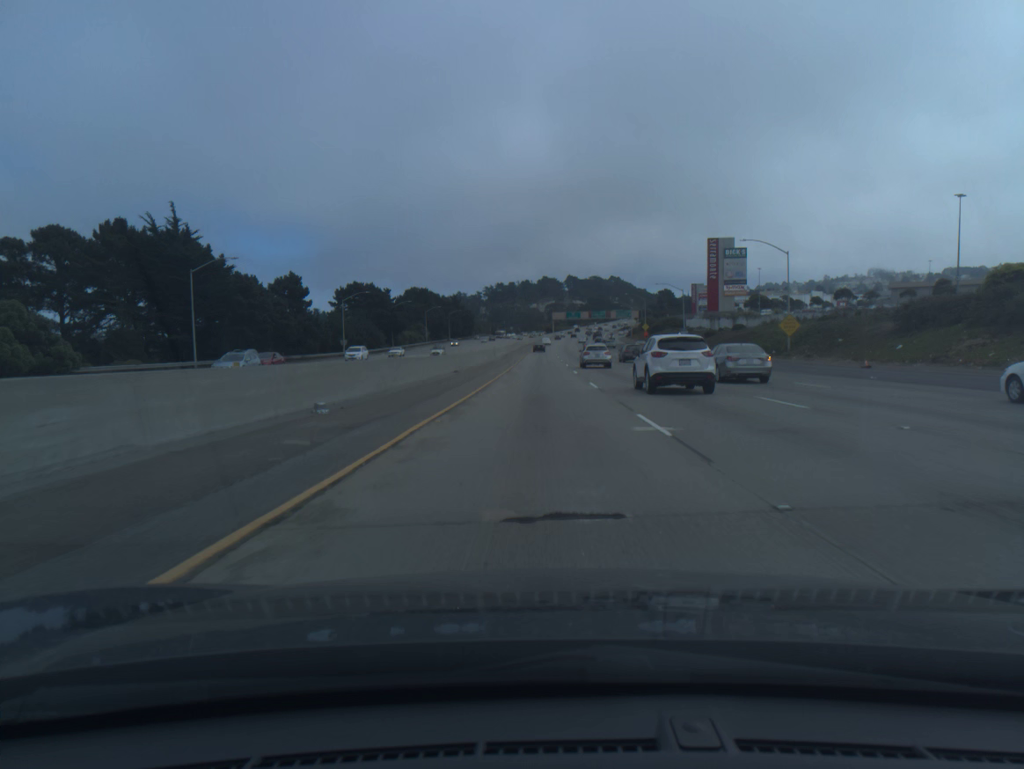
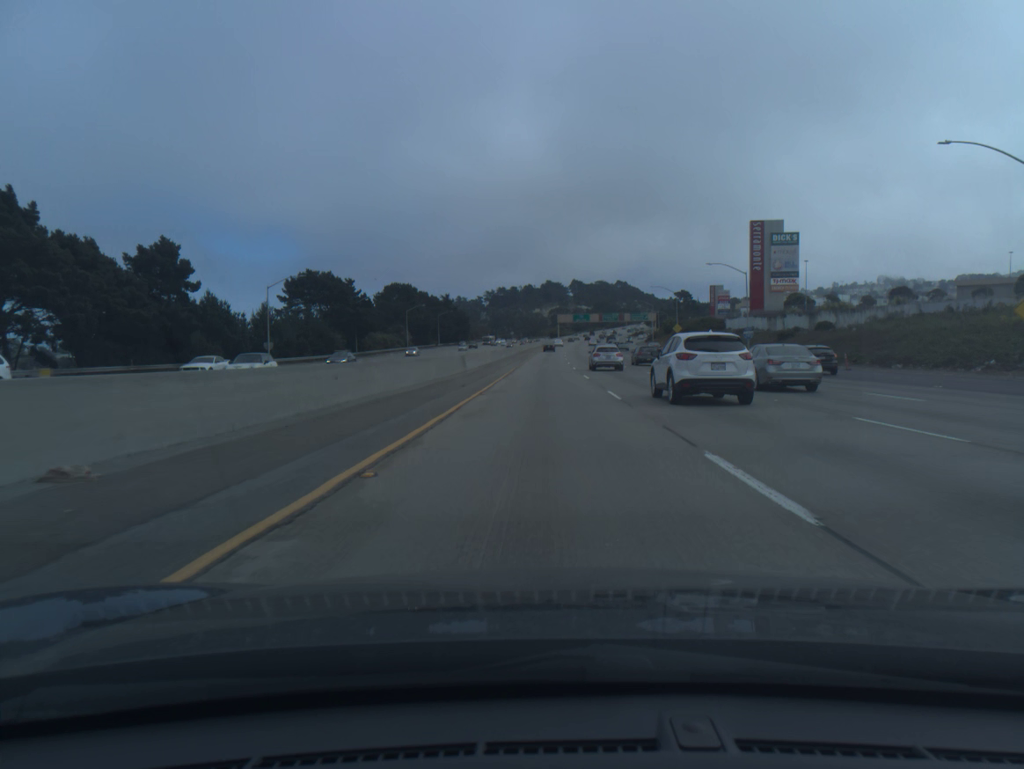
(-0.1, +35.1) m; 0°
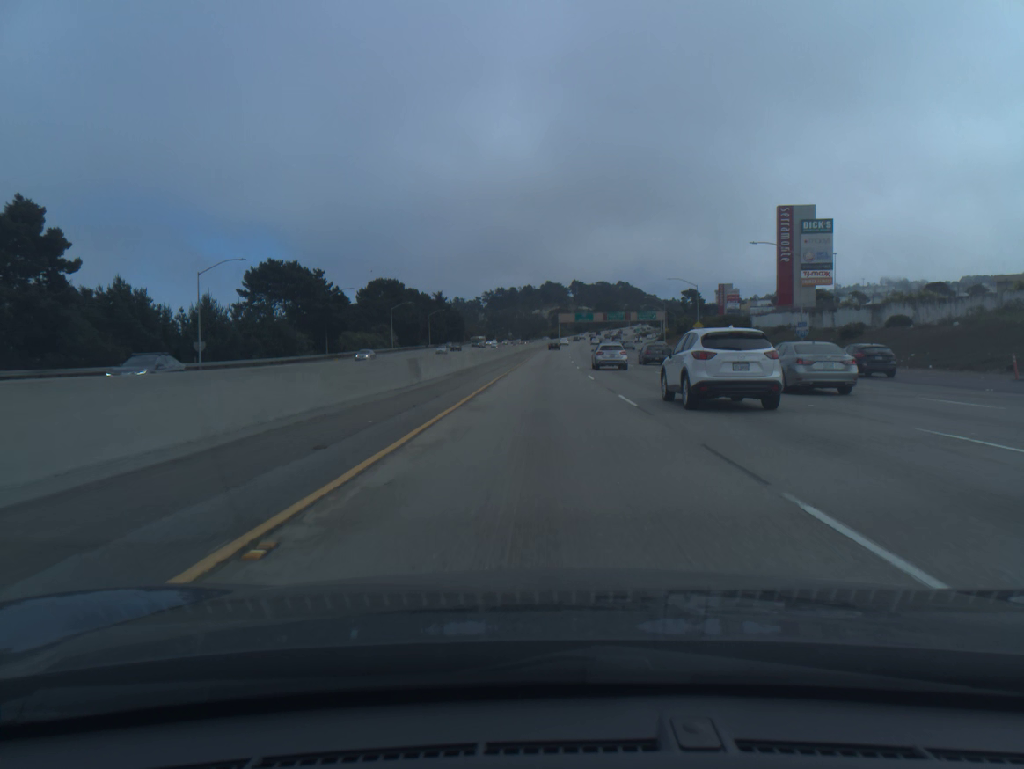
(0.0, +17.8) m; 0°
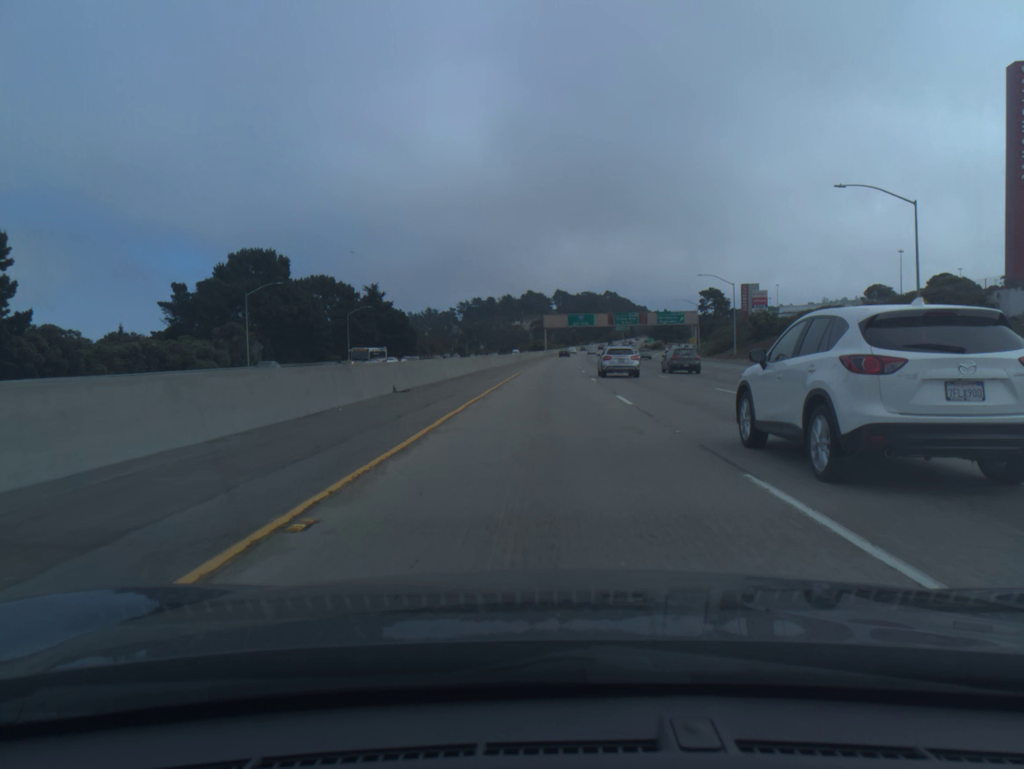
(+0.6, +72.1) m; +1°
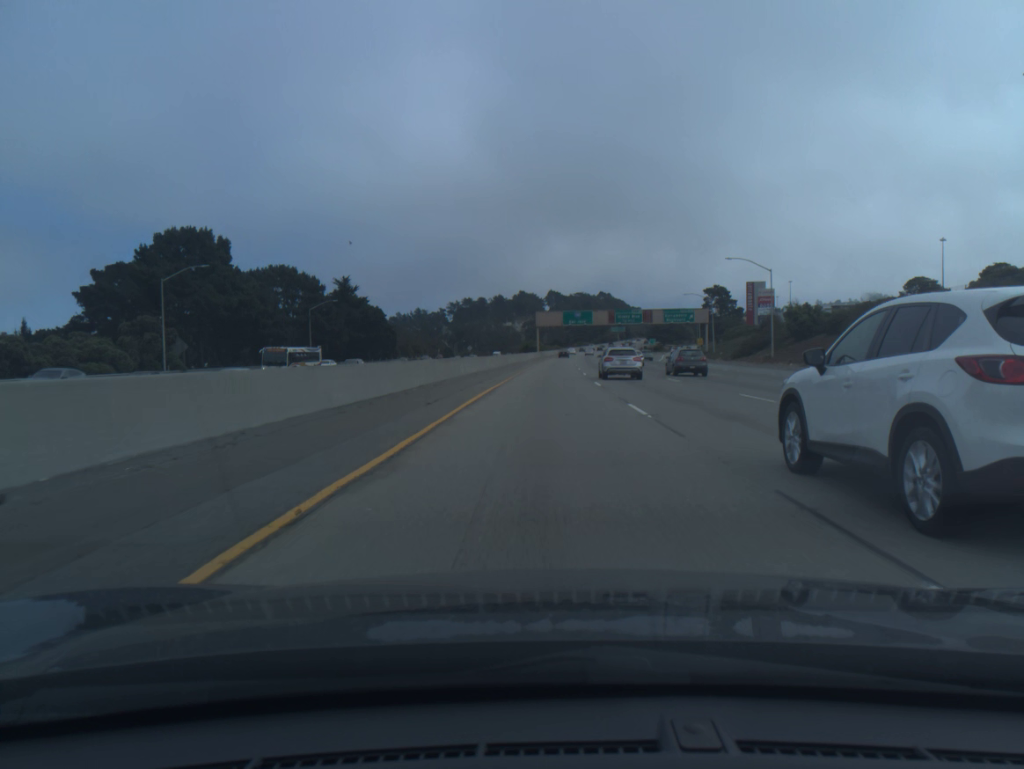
(+0.1, +18.3) m; +1°
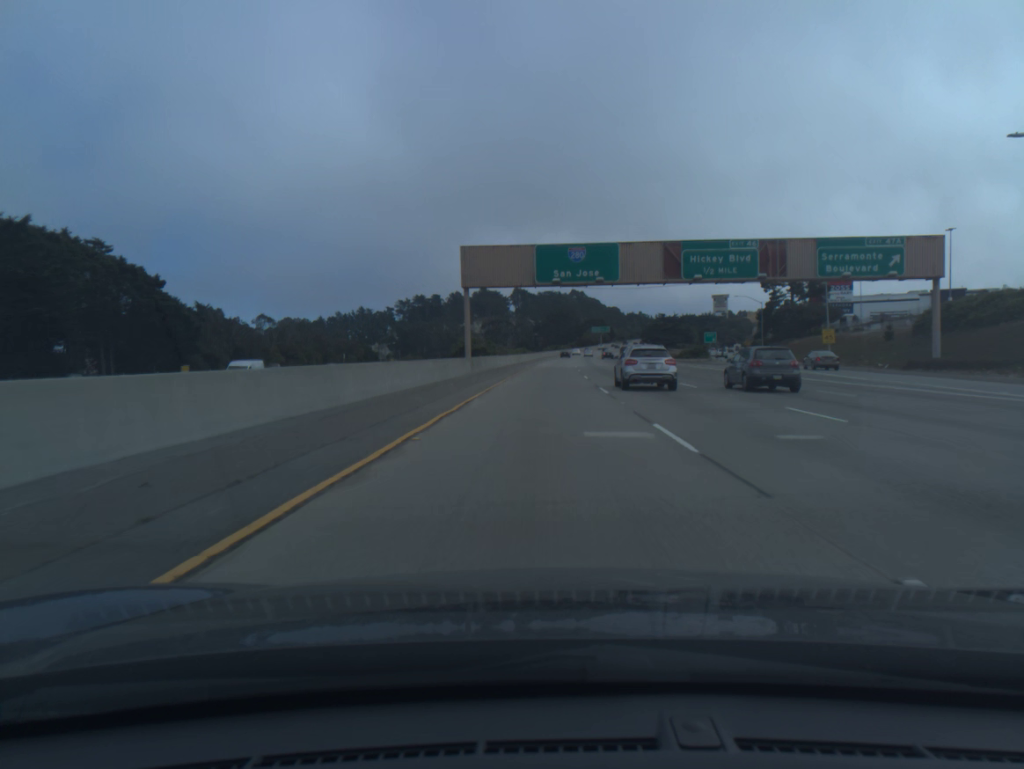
(+2.1, +92.8) m; +2°
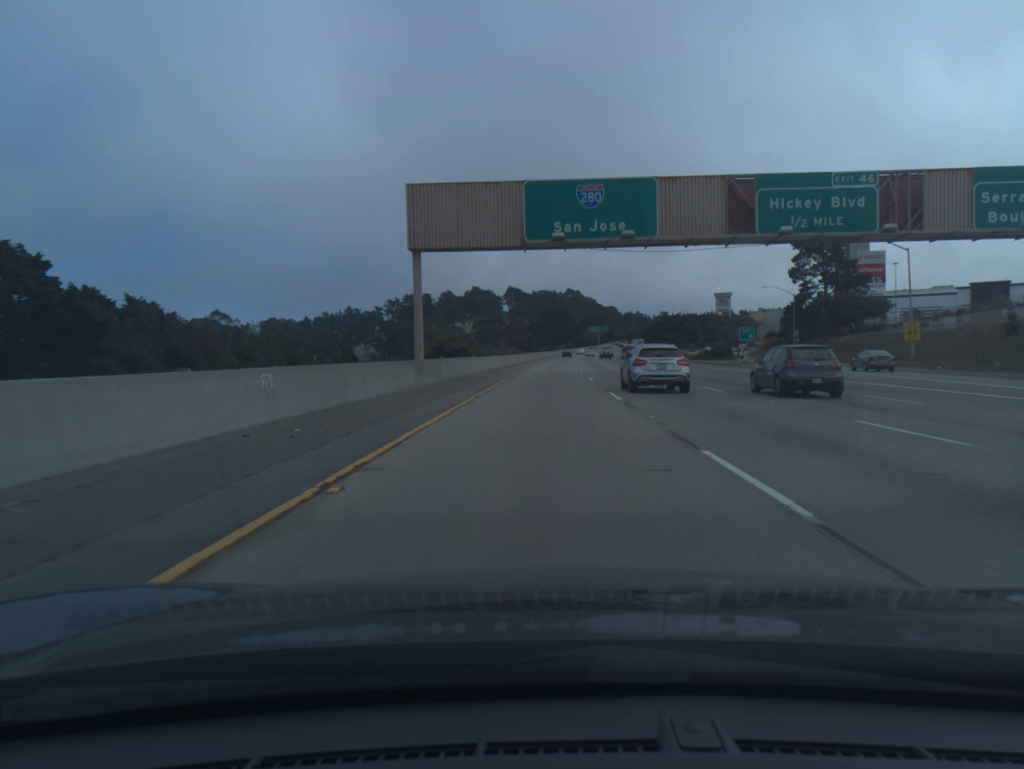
(+0.1, +18.9) m; 0°
